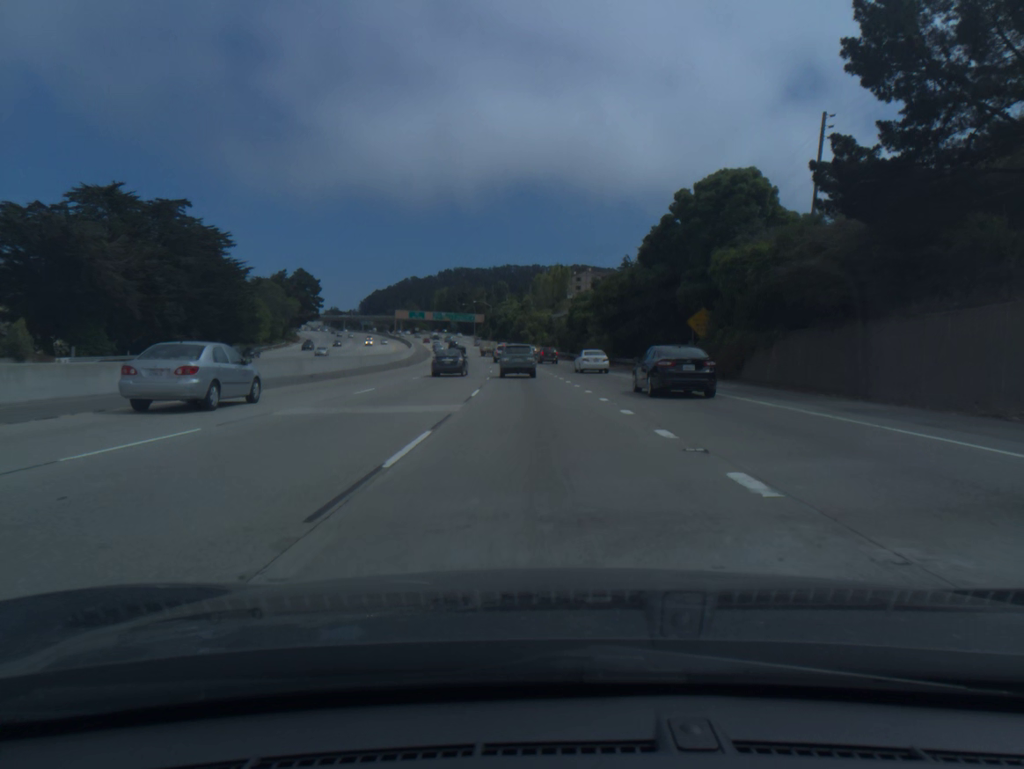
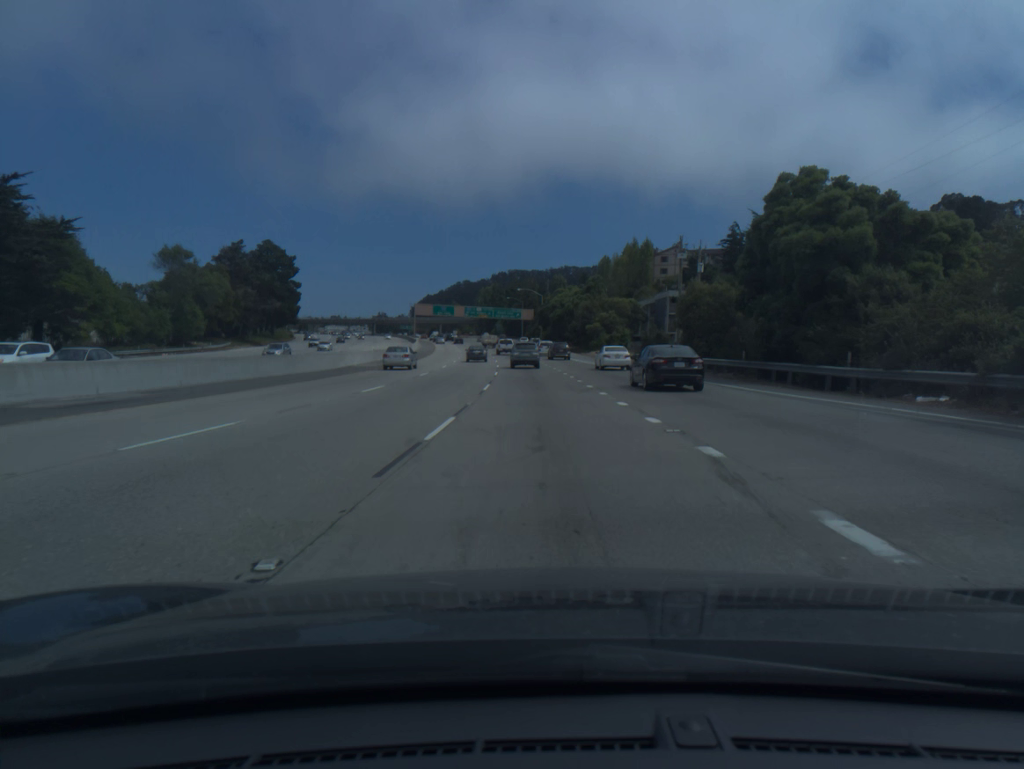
(-2.6, +69.1) m; -4°
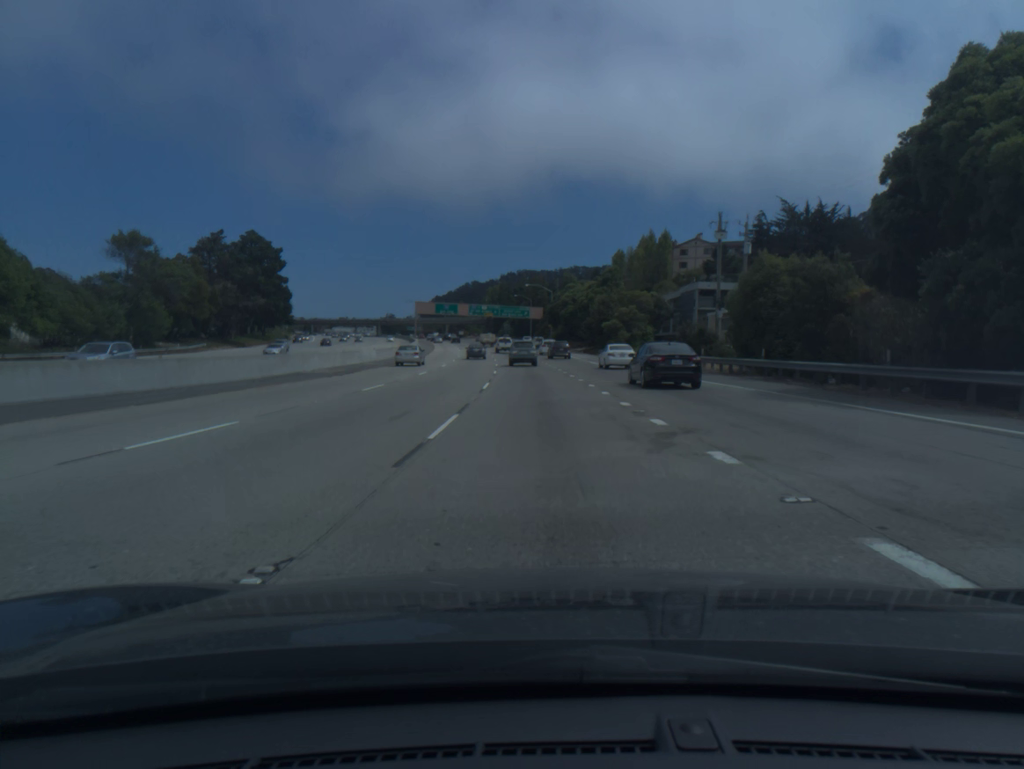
(-0.1, +14.2) m; -1°
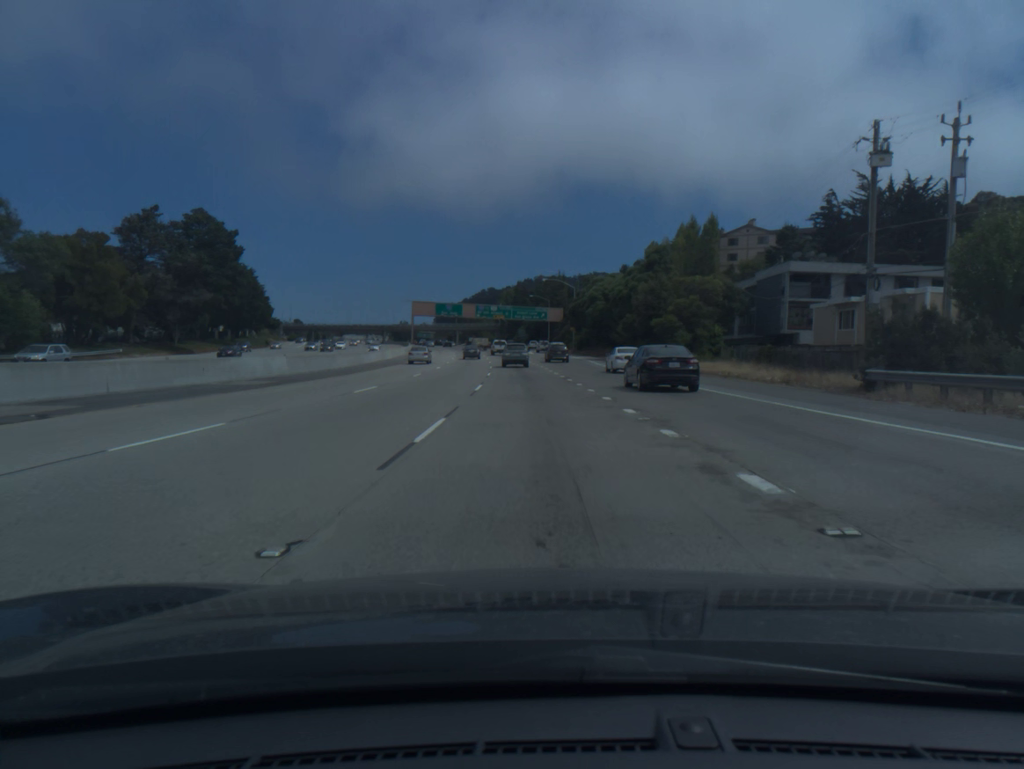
(-0.3, +28.6) m; -1°
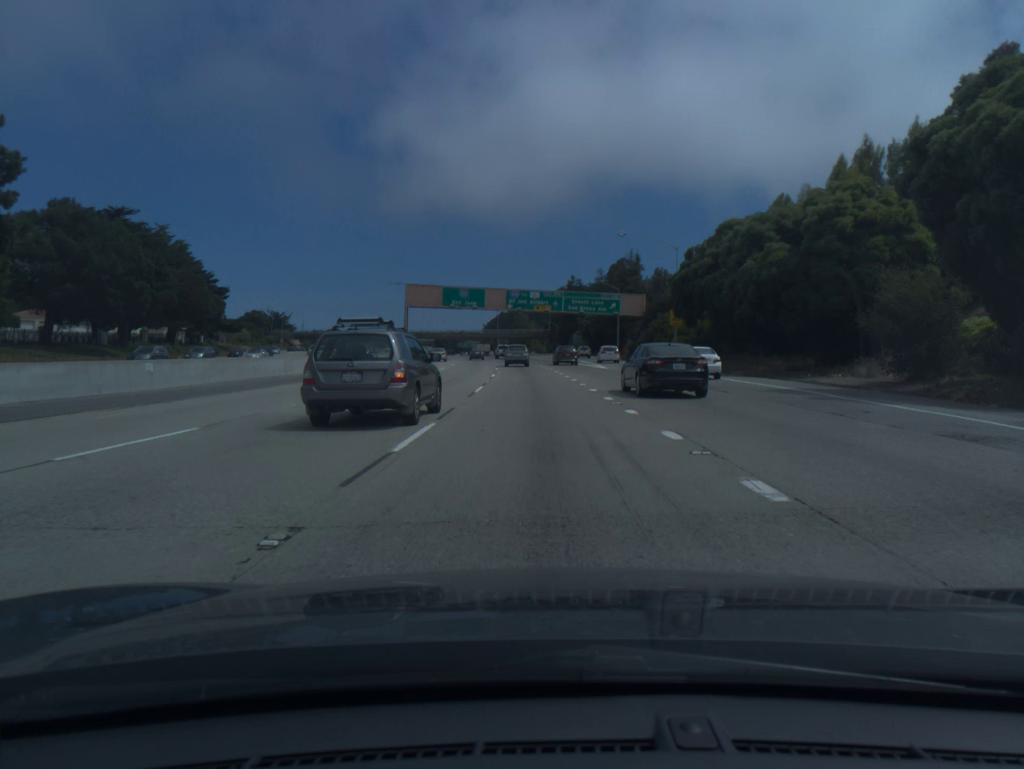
(-1.8, +58.6) m; -4°
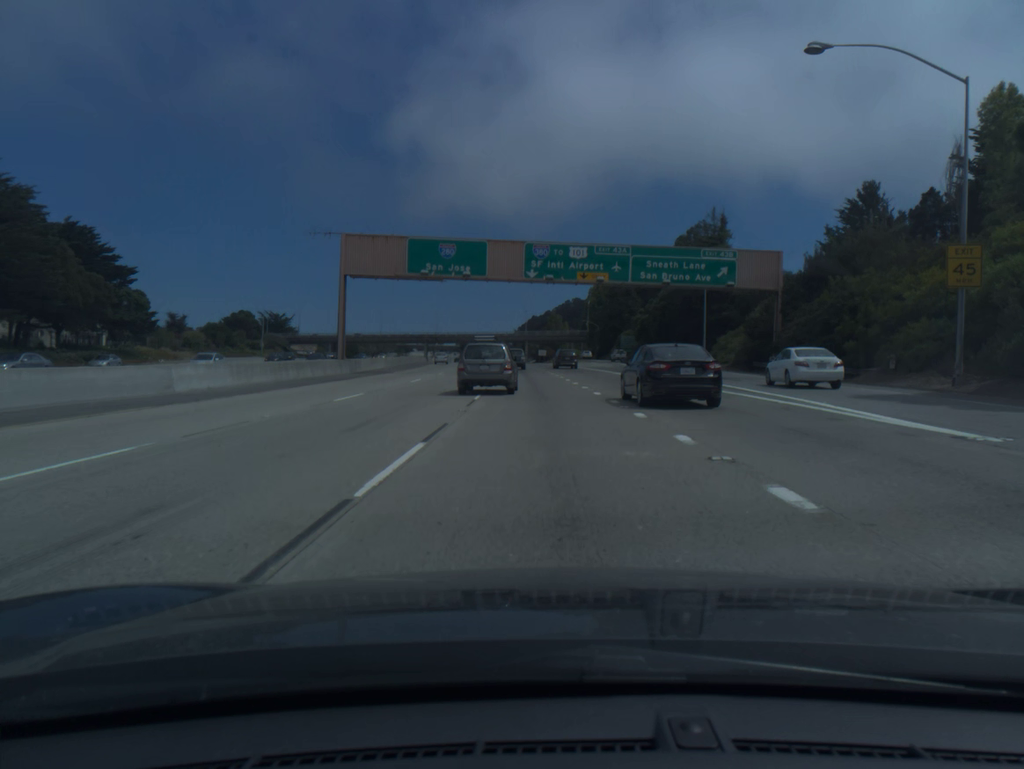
(-1.0, +45.2) m; -2°
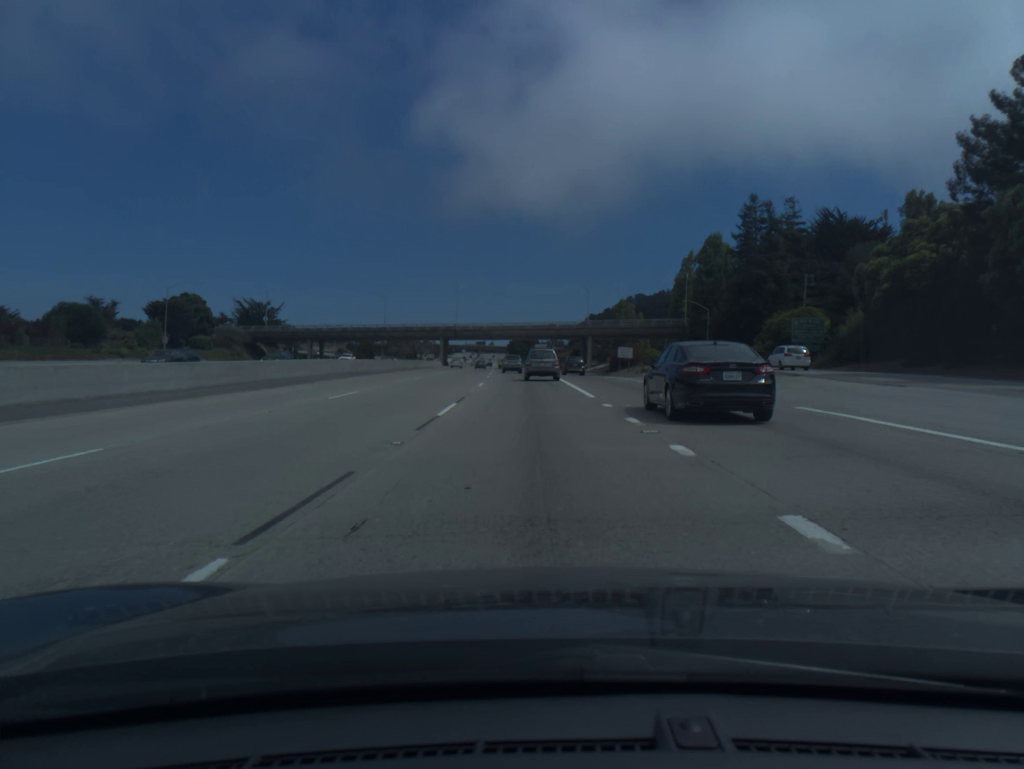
(-2.6, +77.3) m; -4°
